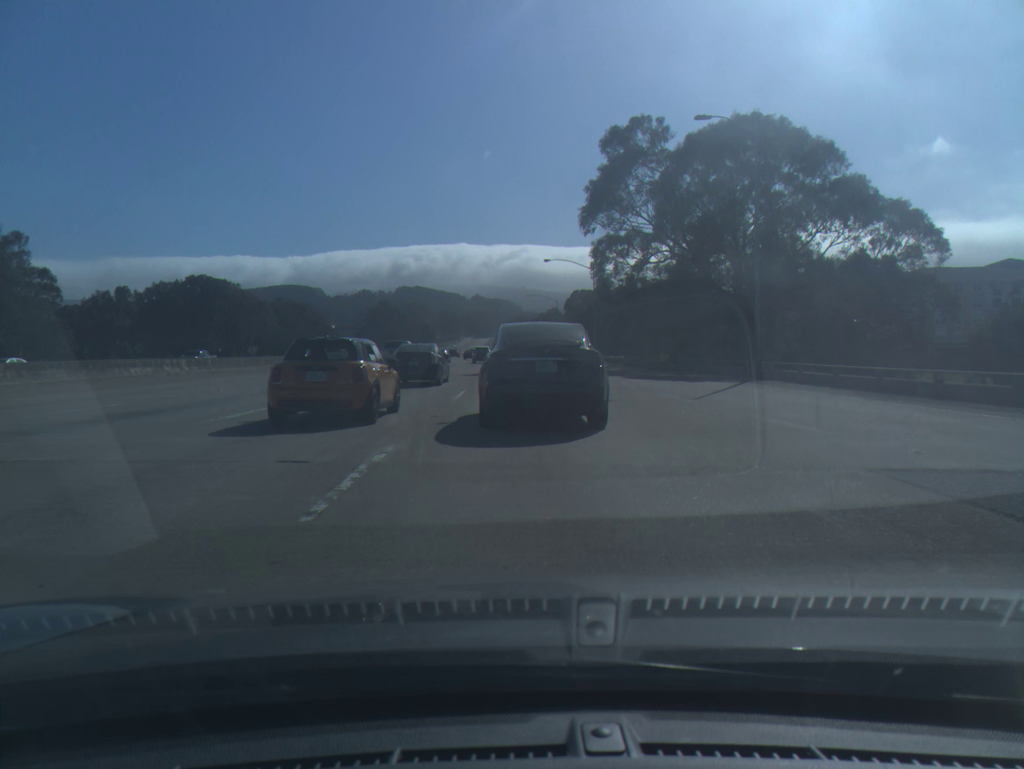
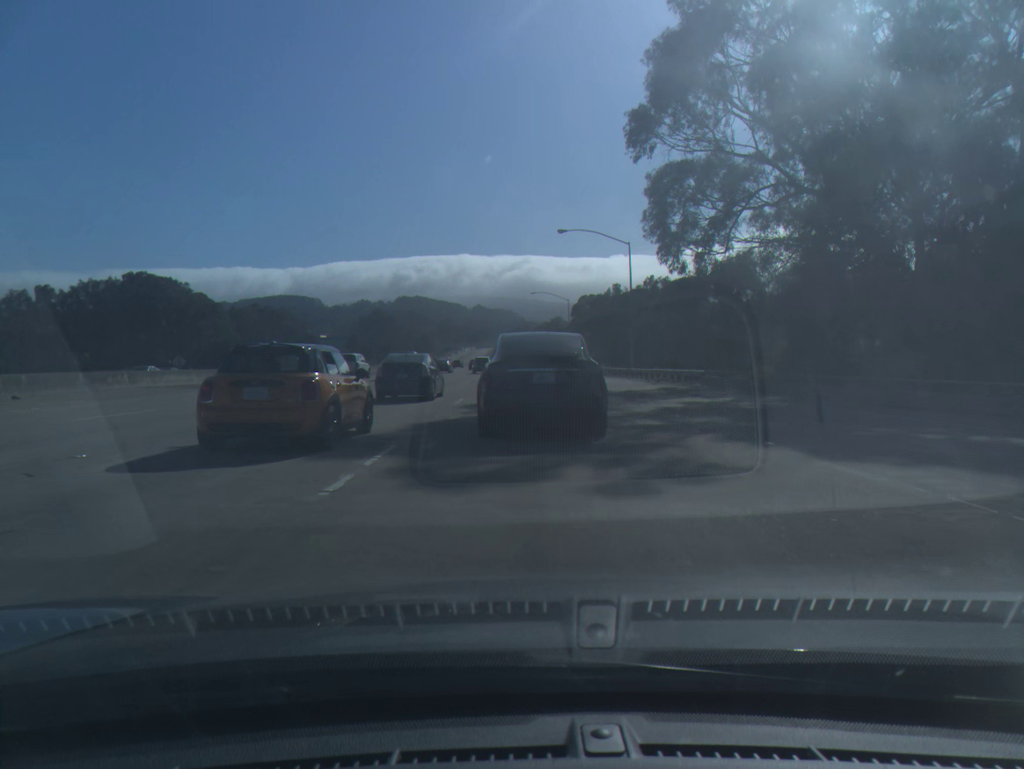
(-0.1, +27.9) m; 0°
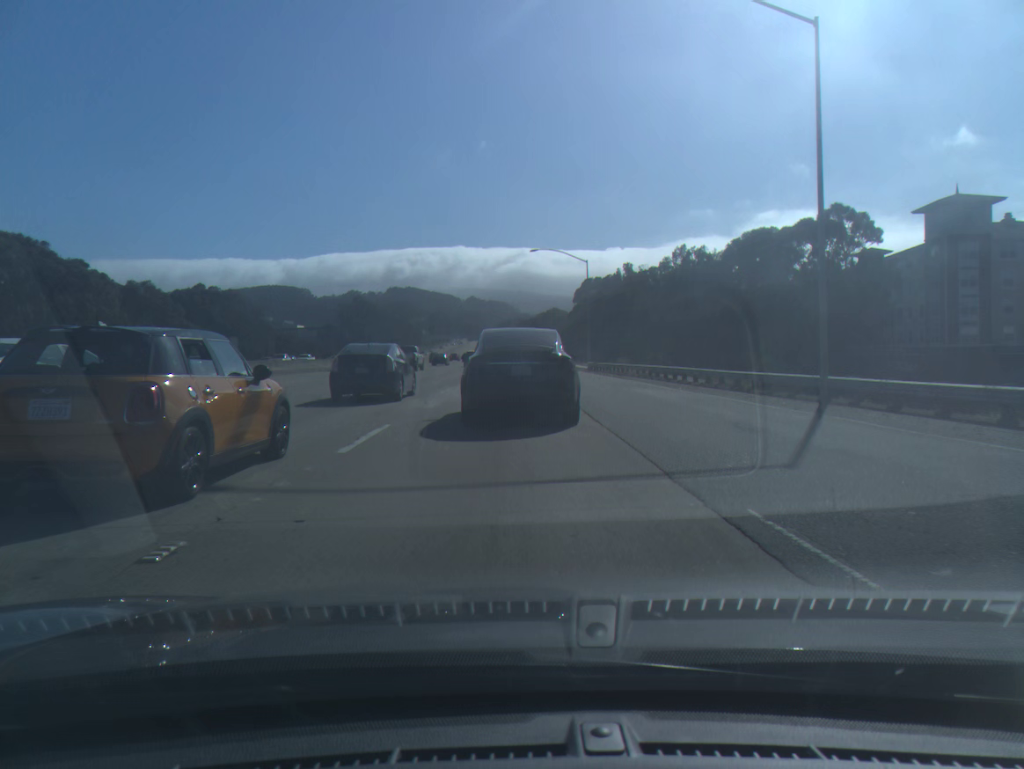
(+0.1, +40.9) m; 0°
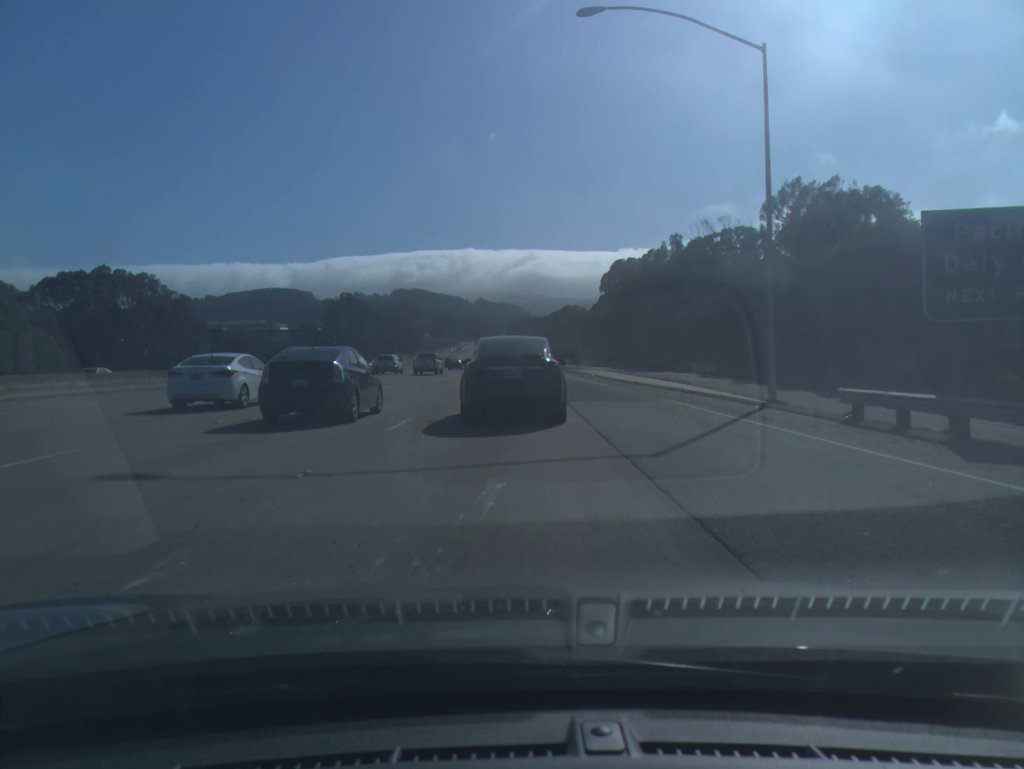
(-0.4, +54.7) m; -1°
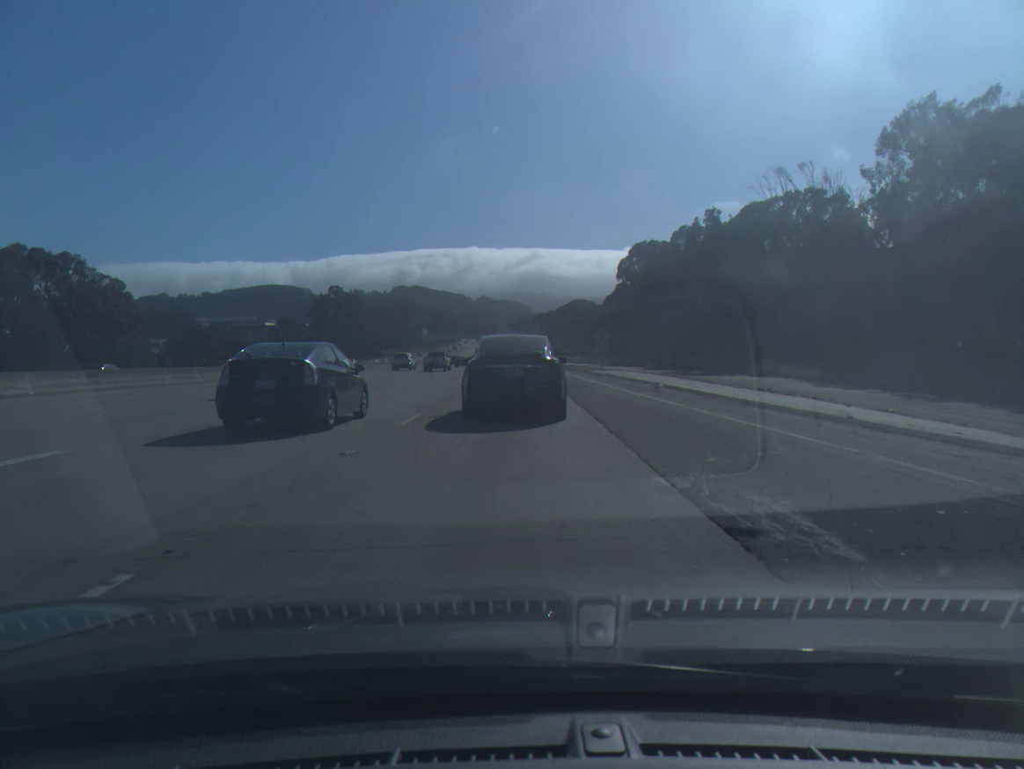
(-0.1, +27.7) m; 0°
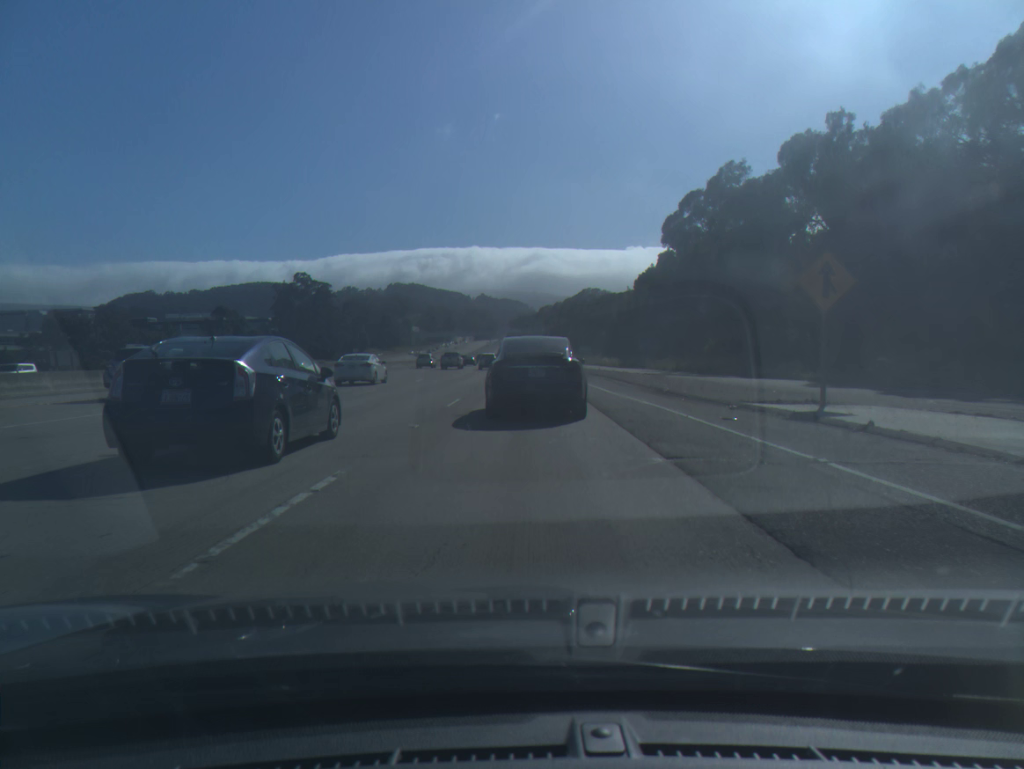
(0.0, +54.4) m; 0°
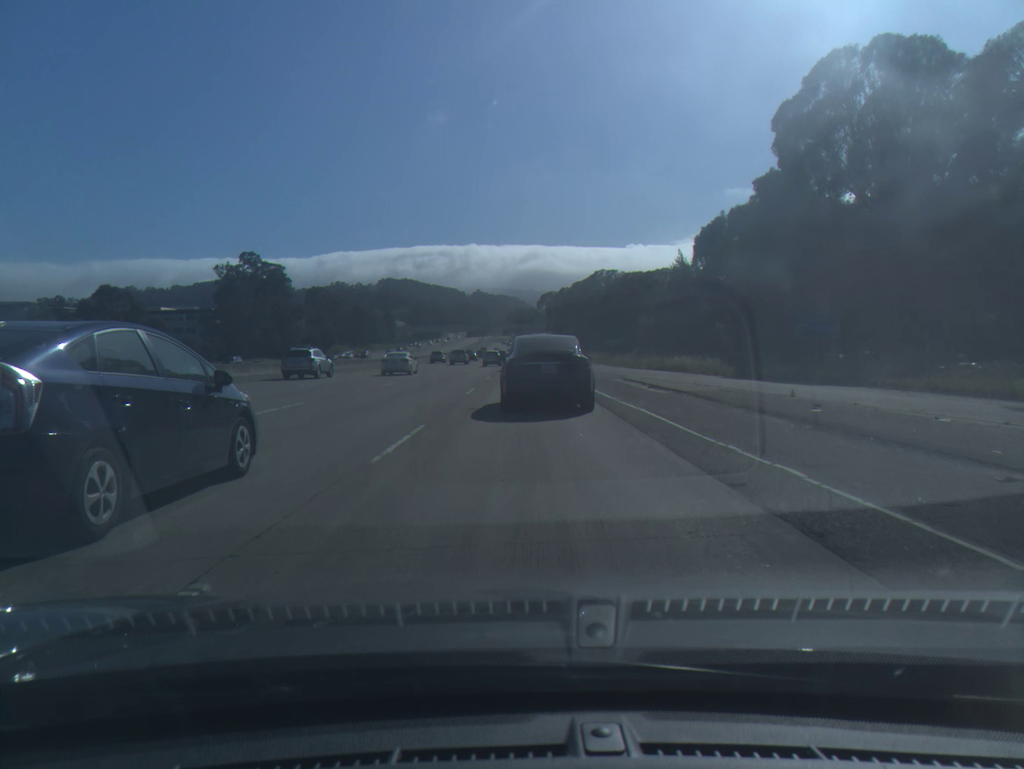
(+0.1, +53.3) m; 0°
